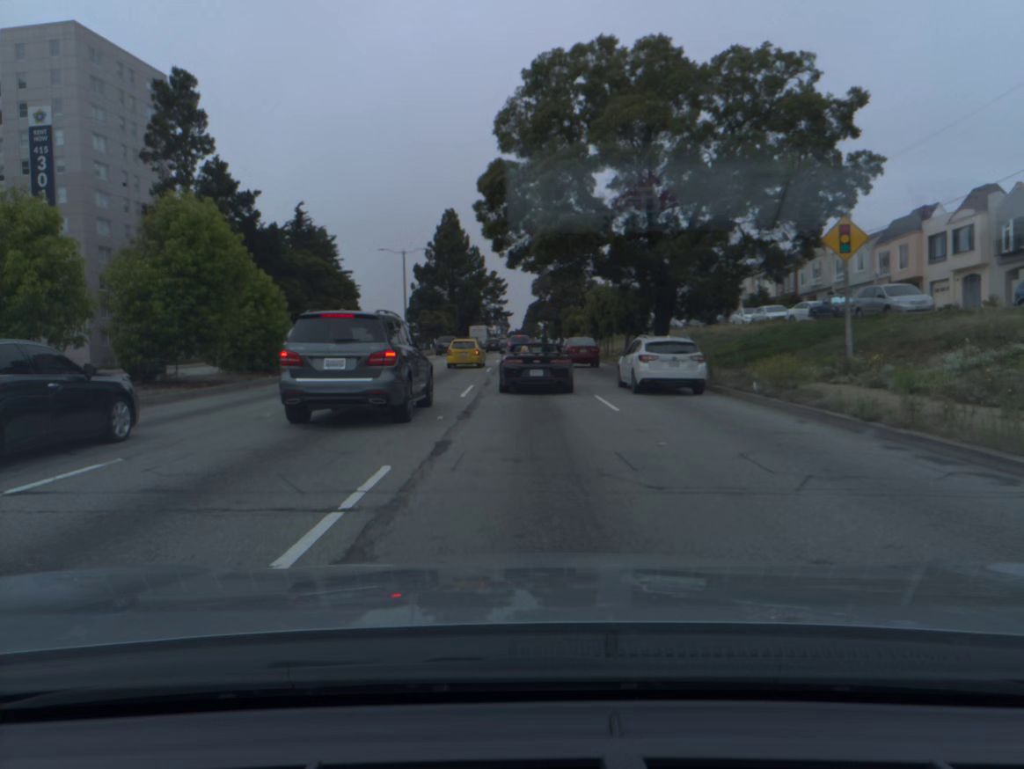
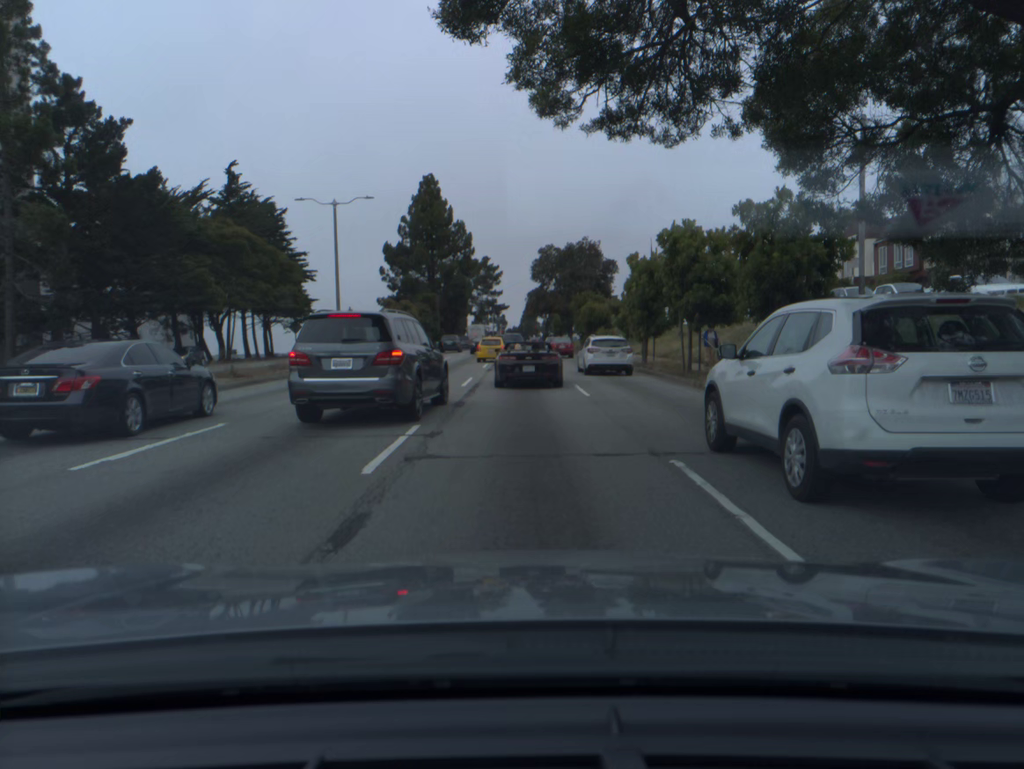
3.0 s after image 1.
(+0.1, +26.0) m; 0°
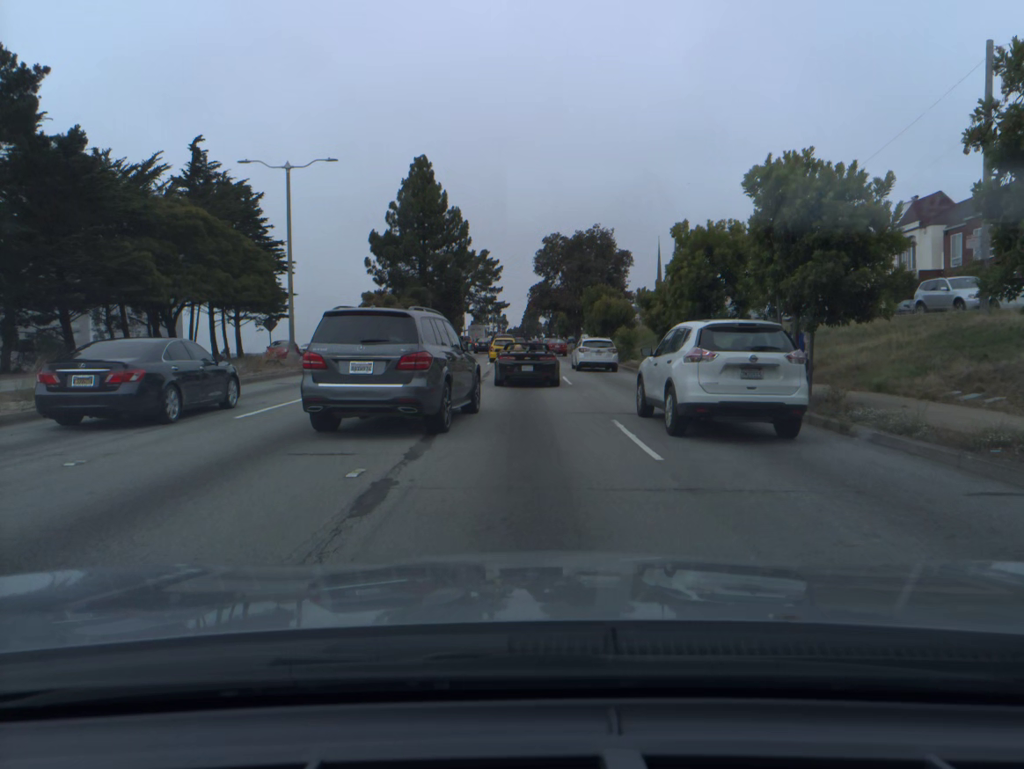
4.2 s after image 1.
(0.0, +9.4) m; 0°
